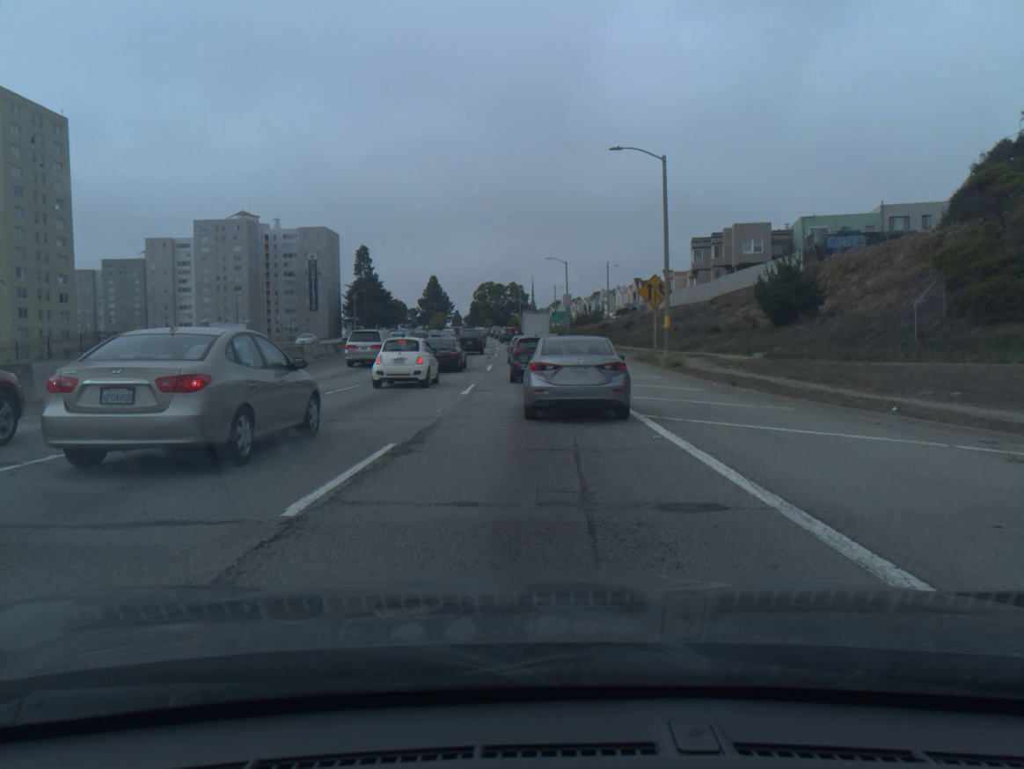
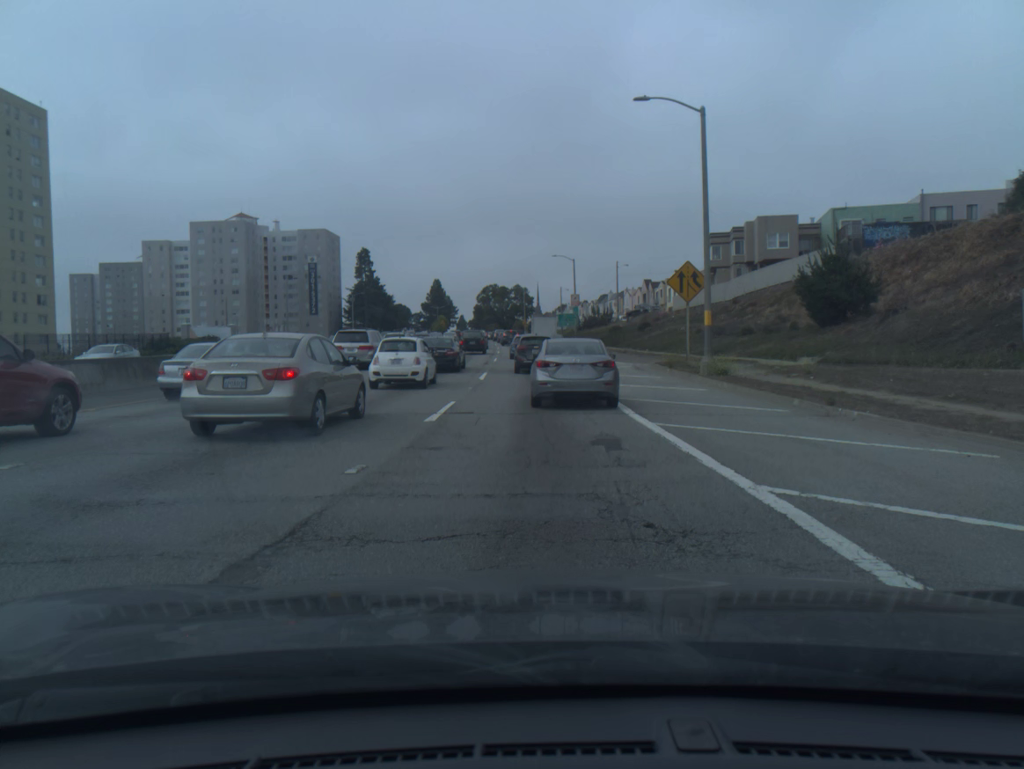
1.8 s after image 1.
(0.0, +7.4) m; 0°
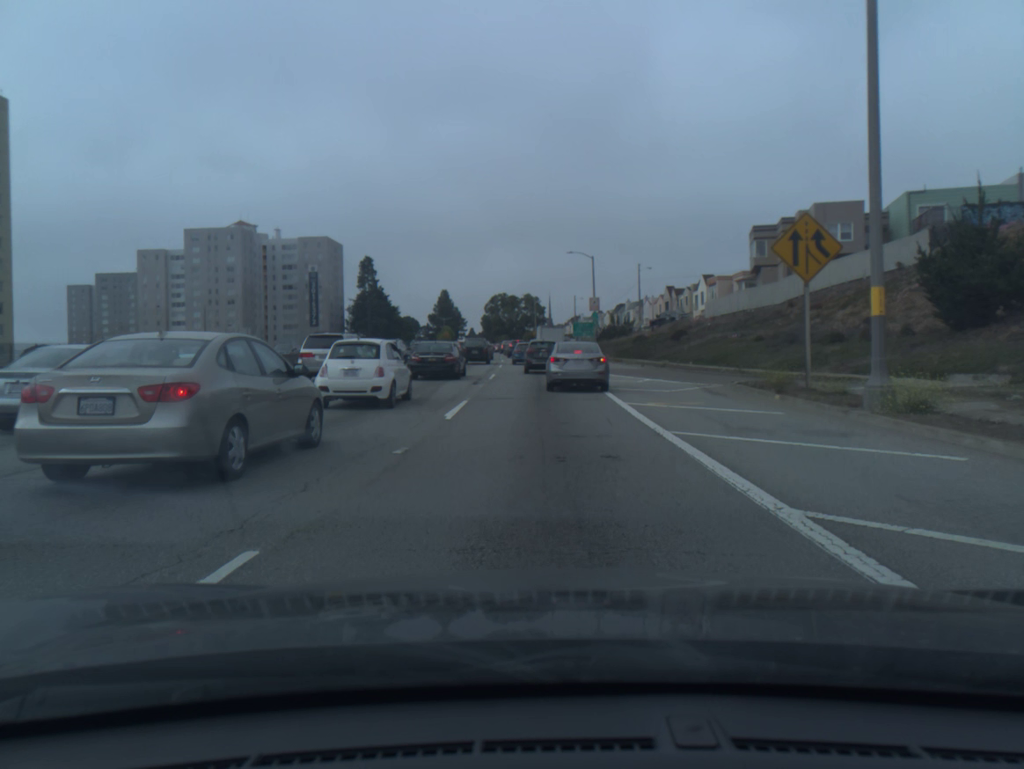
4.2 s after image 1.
(-0.1, +12.7) m; -1°
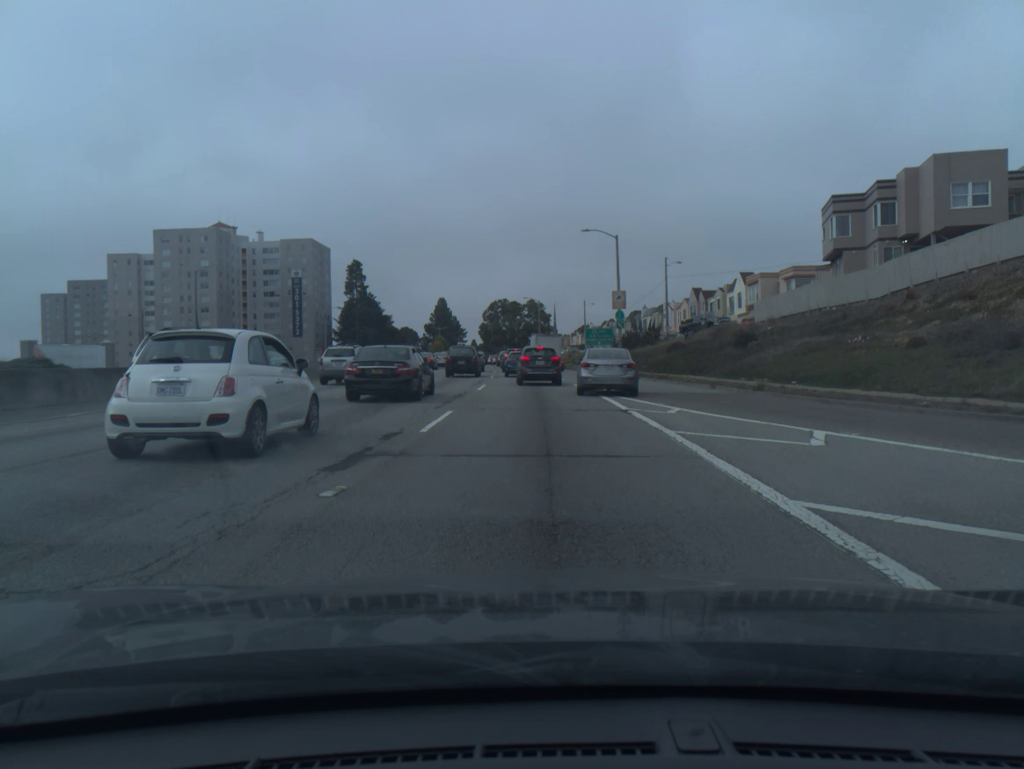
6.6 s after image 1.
(0.0, +18.0) m; 0°
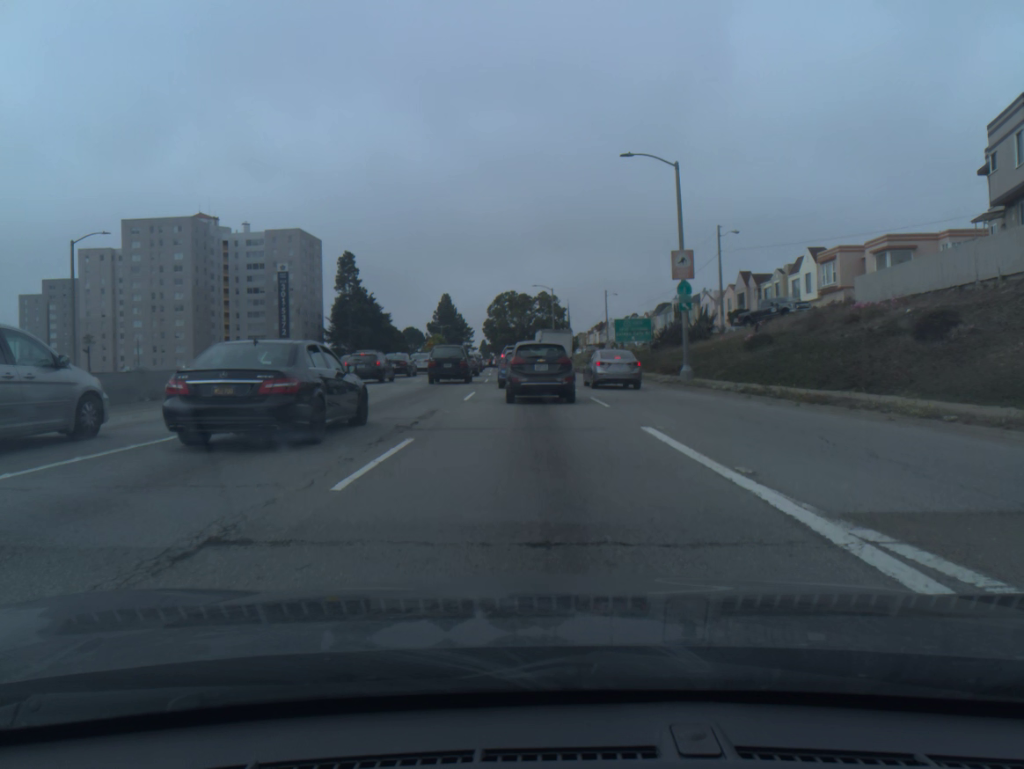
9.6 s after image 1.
(-0.2, +19.6) m; -1°
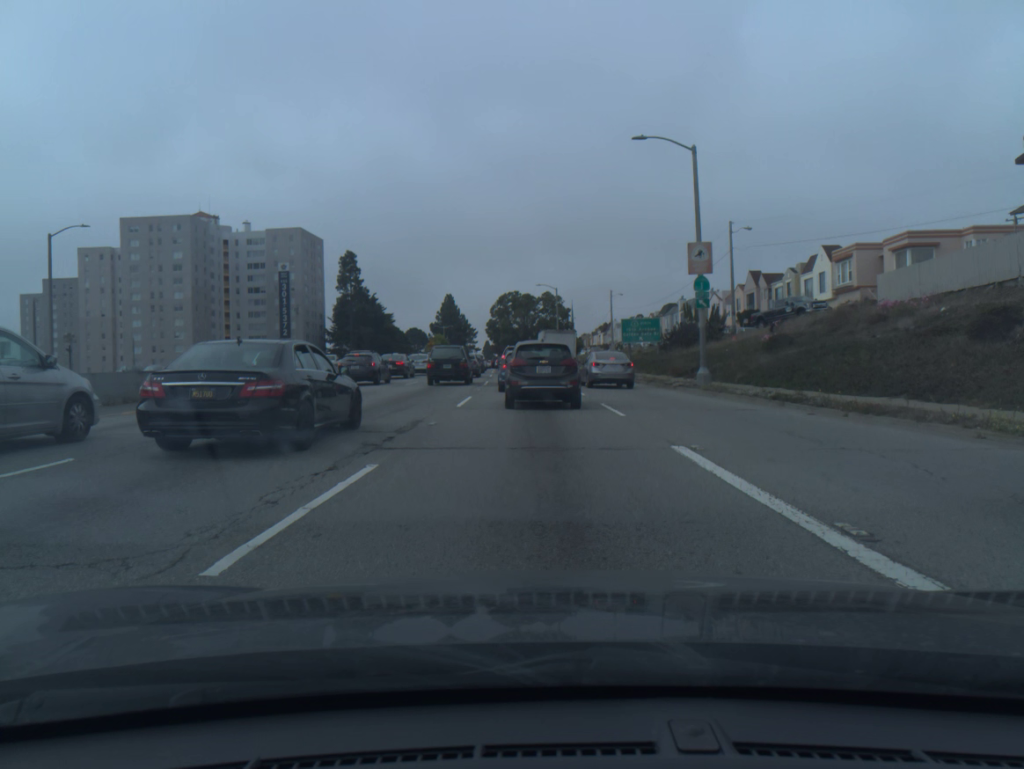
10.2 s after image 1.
(0.0, +2.8) m; 0°
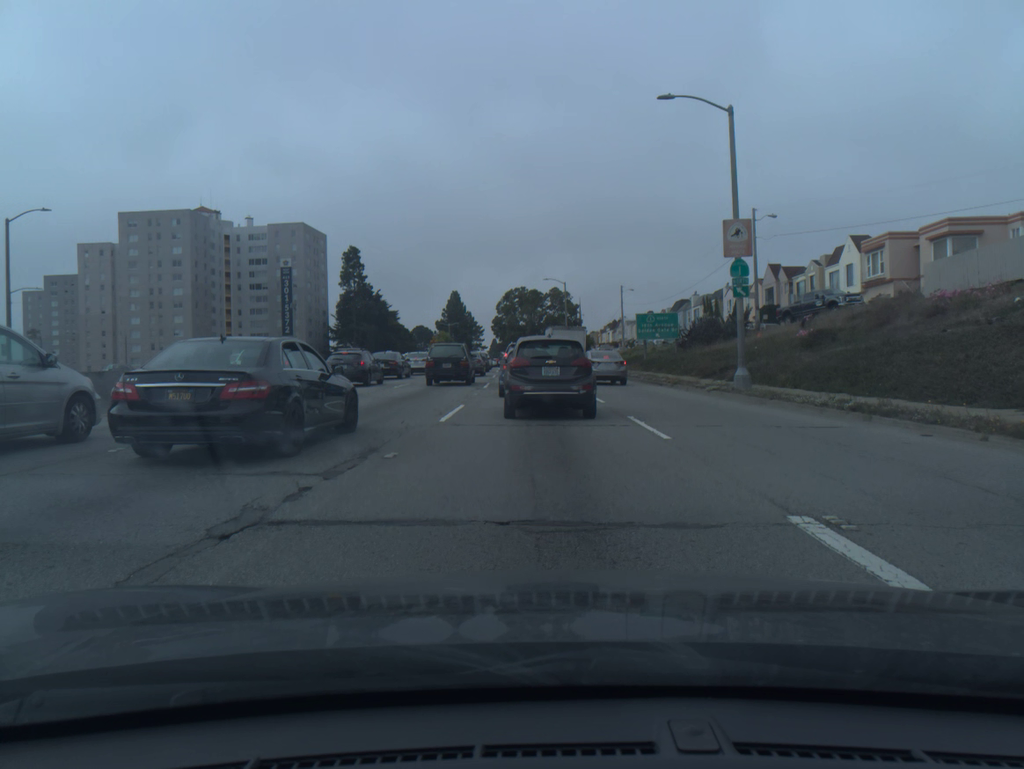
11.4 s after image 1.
(0.0, +4.6) m; 0°
